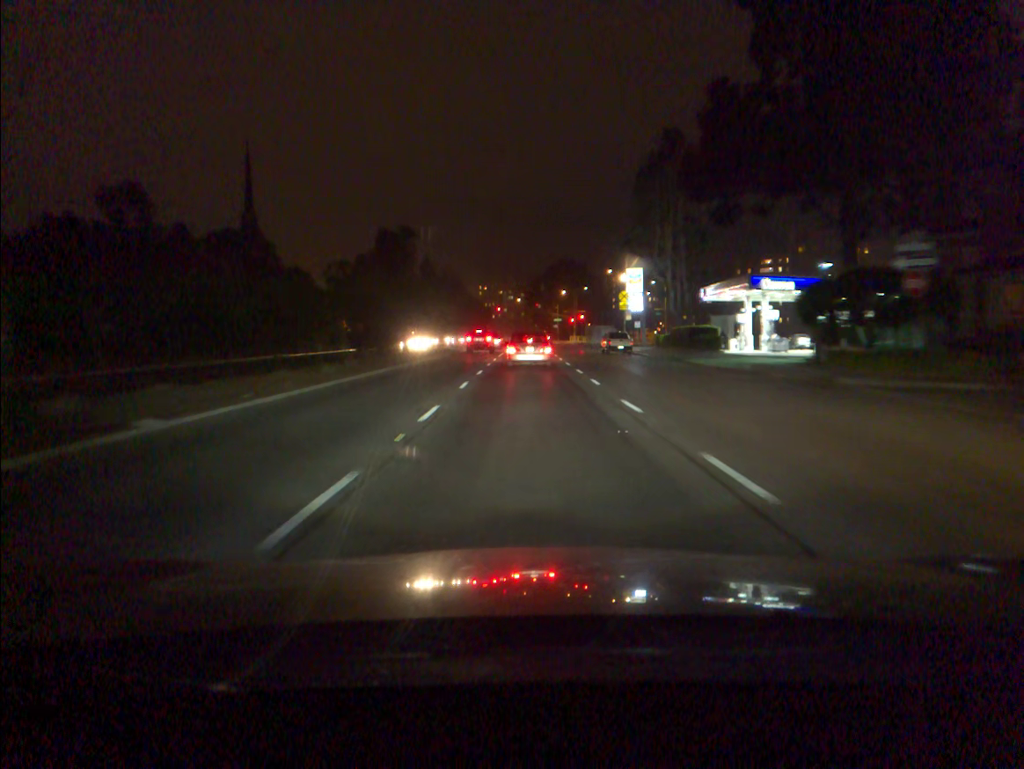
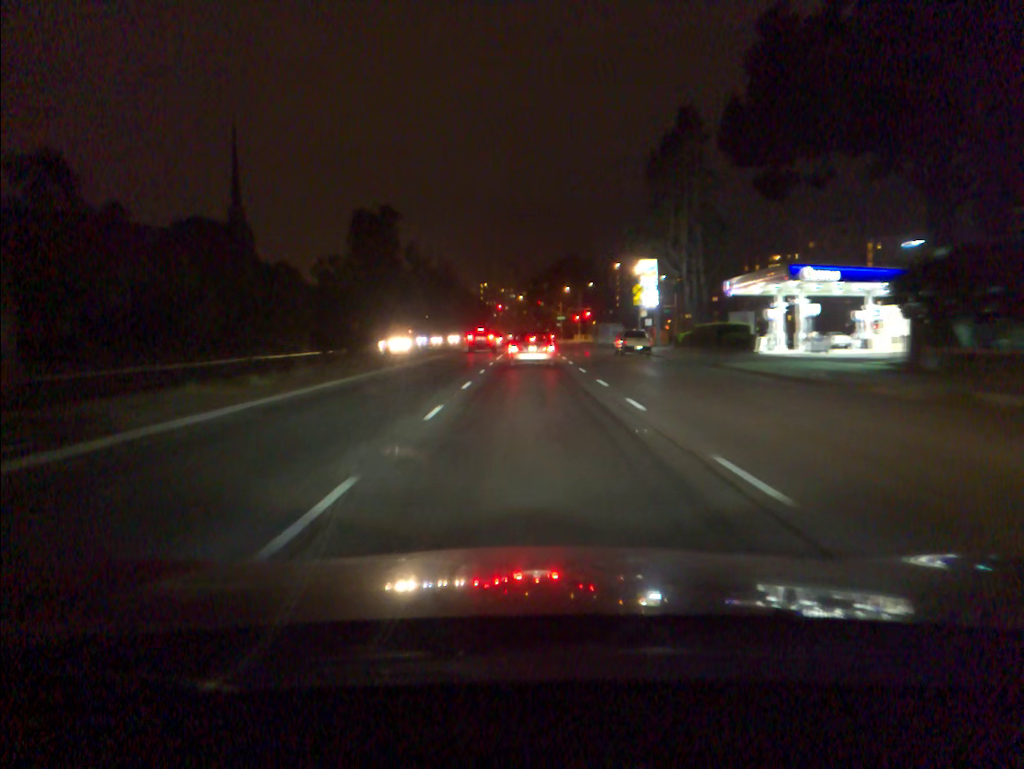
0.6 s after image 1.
(0.0, +7.6) m; 0°
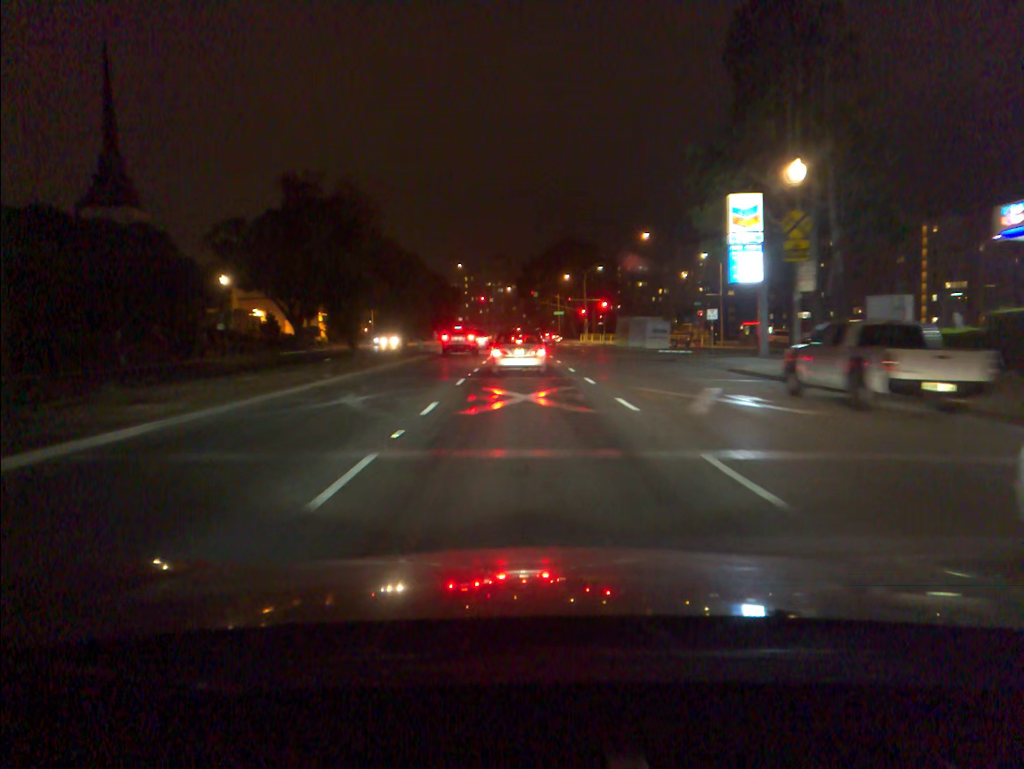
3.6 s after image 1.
(+0.2, +35.8) m; +1°
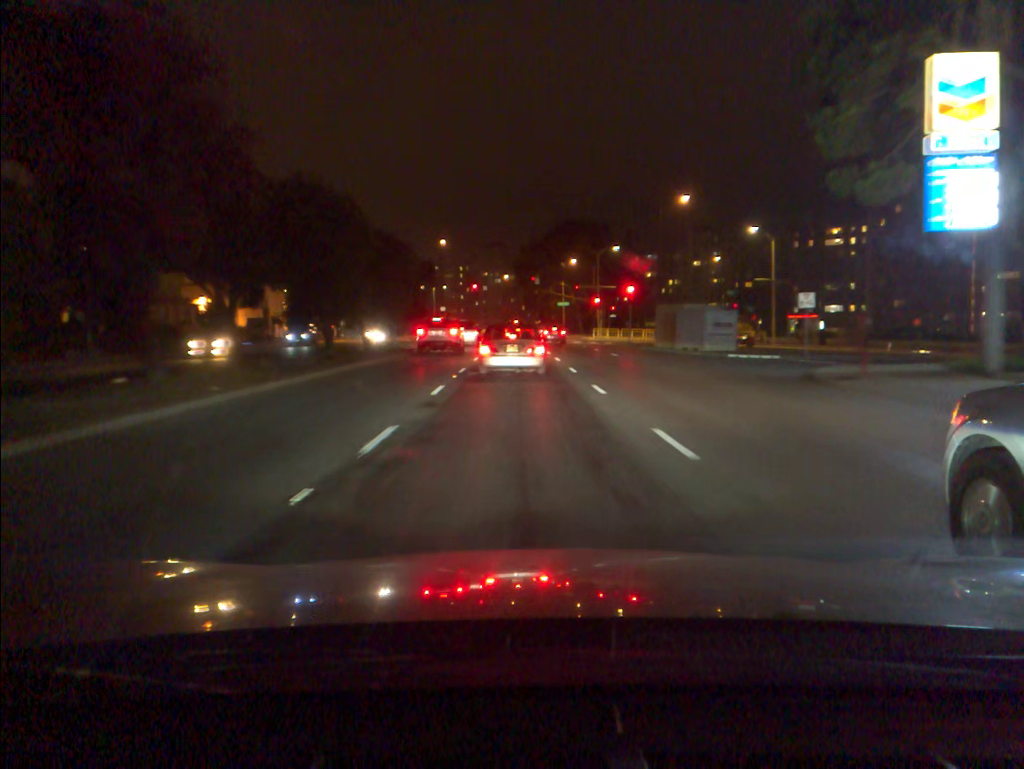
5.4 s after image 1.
(0.0, +19.9) m; 0°
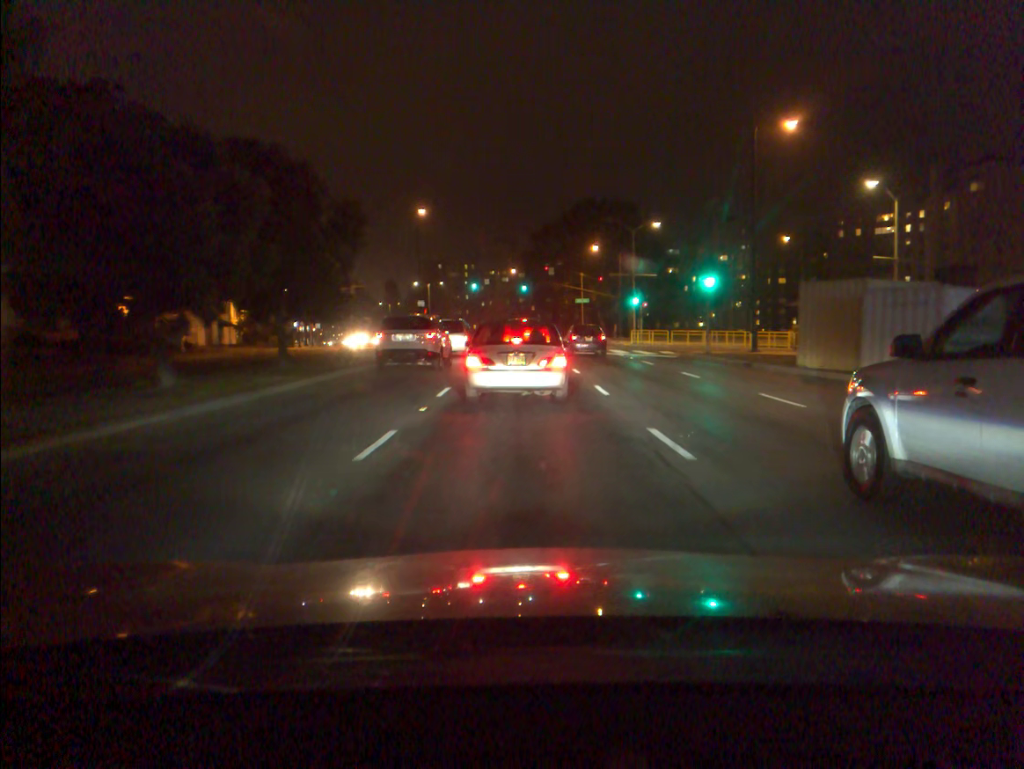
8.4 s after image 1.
(-0.1, +23.7) m; -1°
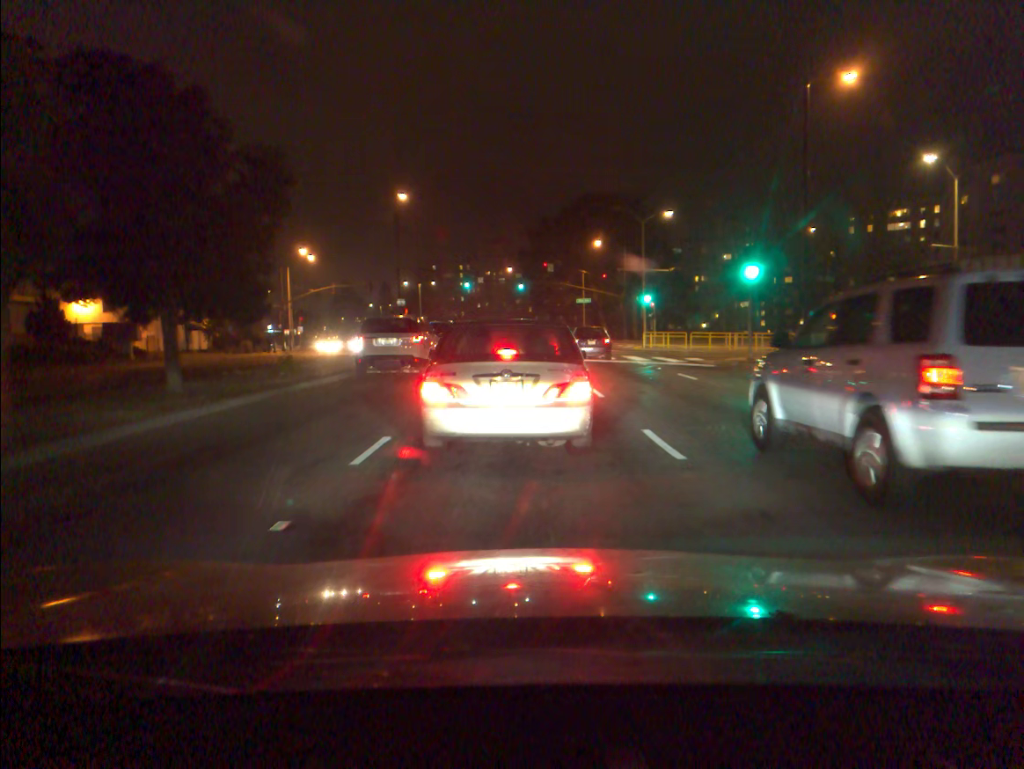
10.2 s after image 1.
(0.0, +7.6) m; +1°
